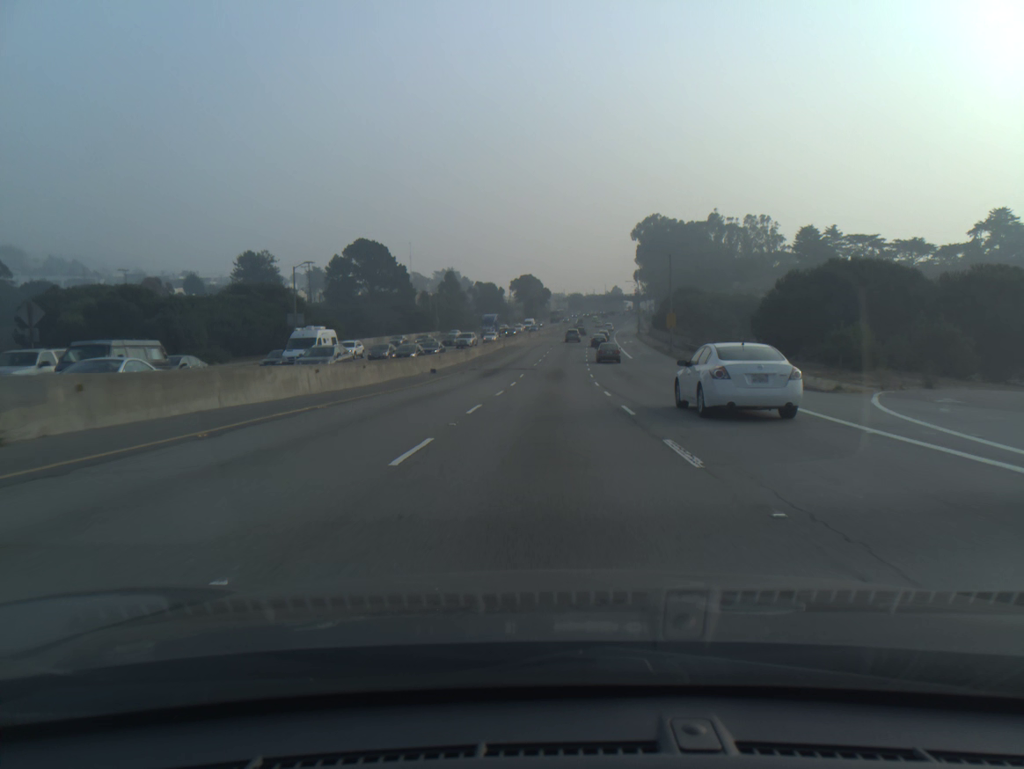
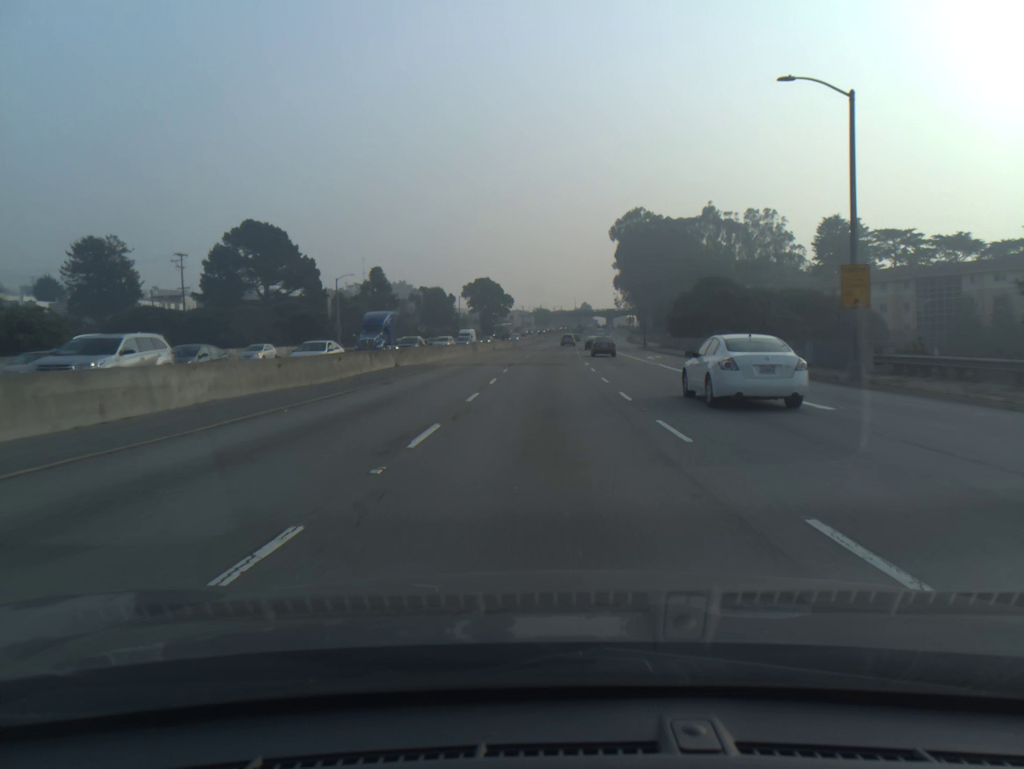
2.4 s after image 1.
(+1.0, +50.0) m; +3°
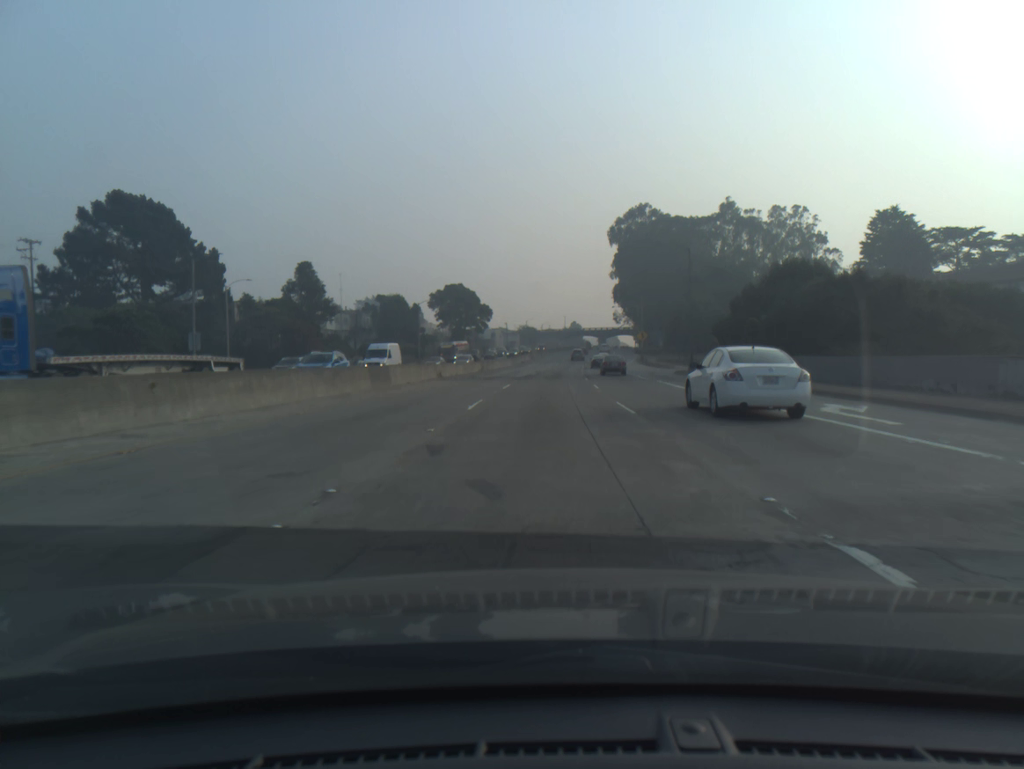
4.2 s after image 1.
(+0.4, +37.0) m; +1°
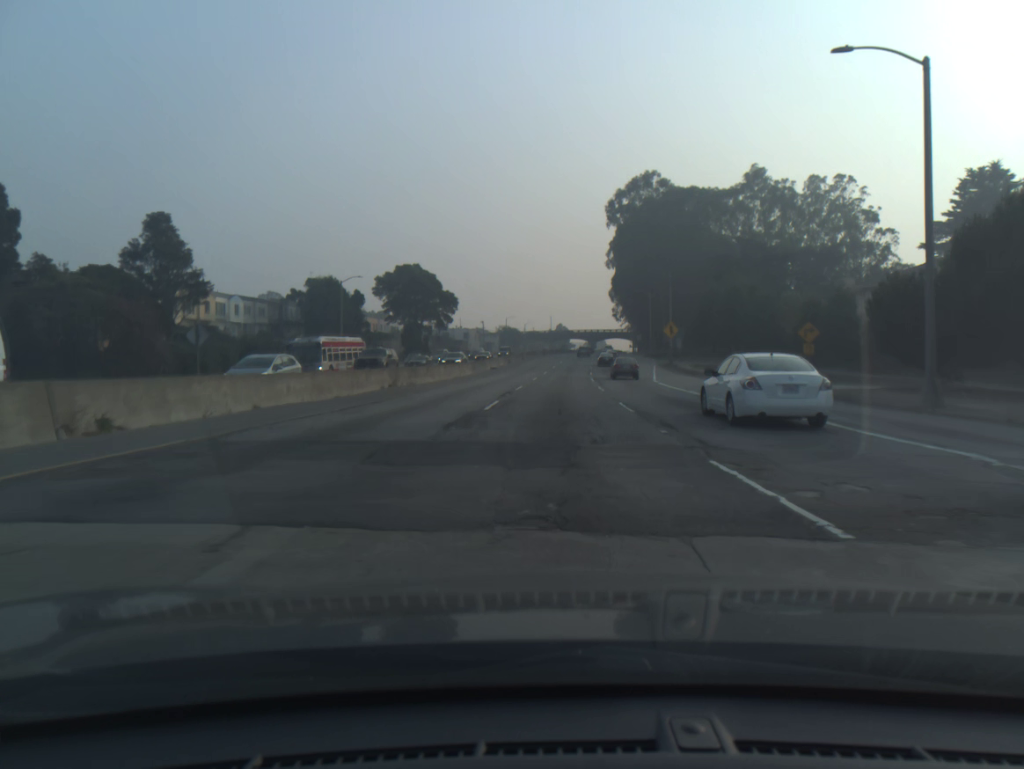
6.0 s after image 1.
(+0.3, +37.3) m; +1°
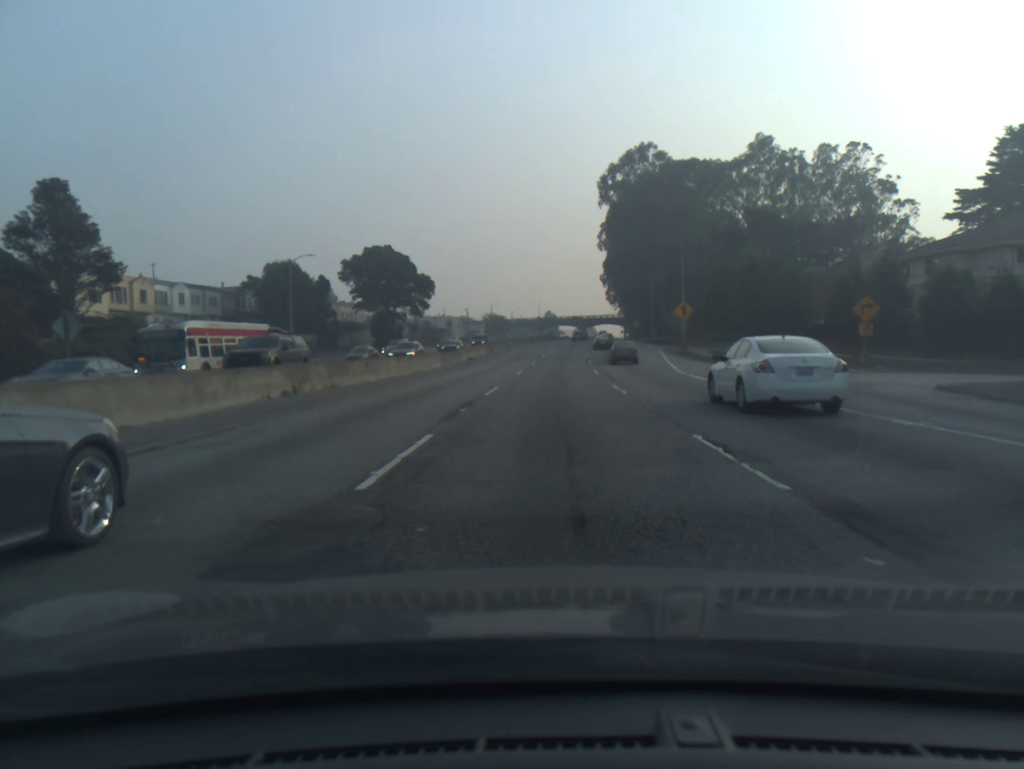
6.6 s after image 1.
(+0.1, +12.8) m; +1°
